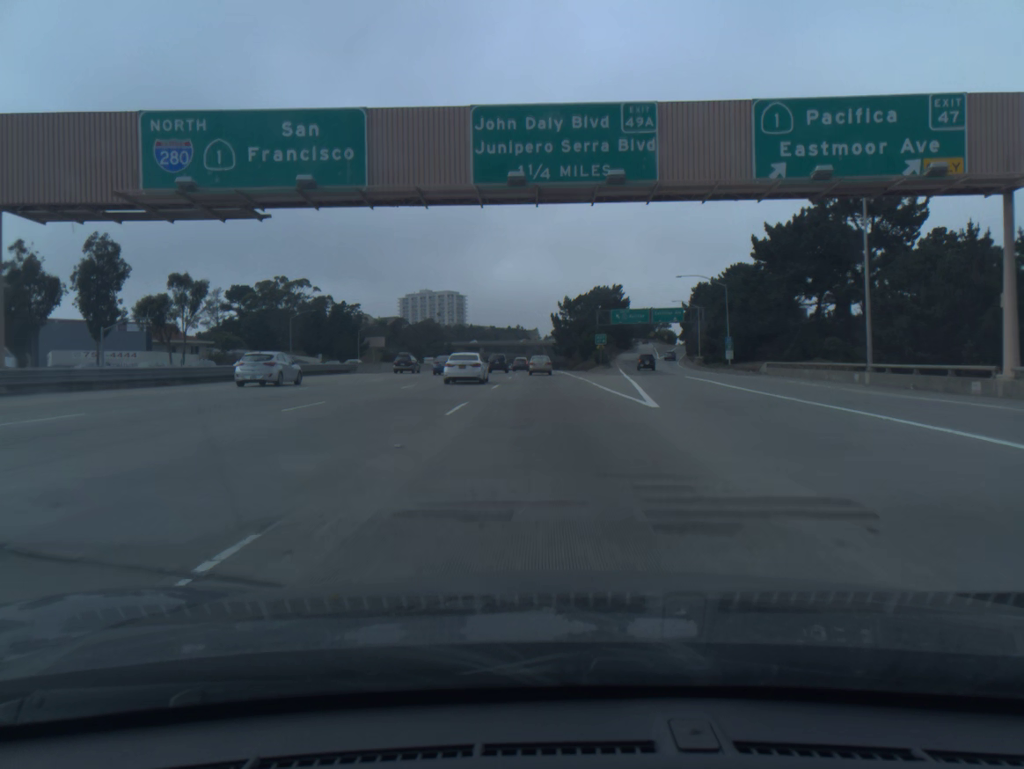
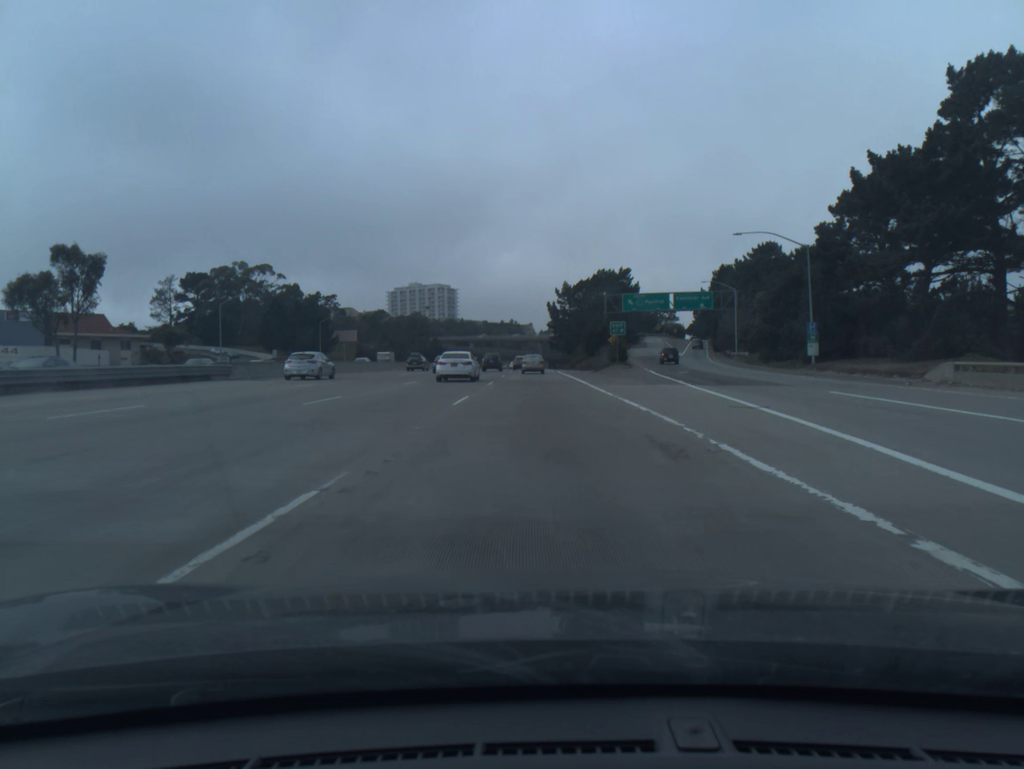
(0.0, +26.9) m; 0°
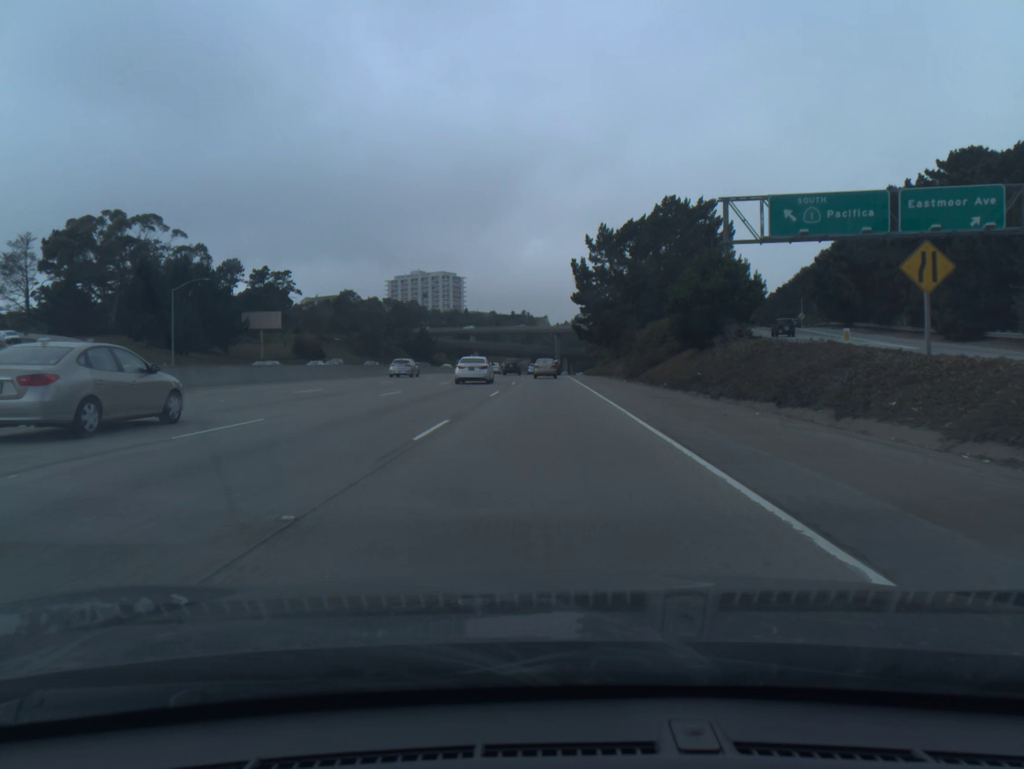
(-0.5, +67.9) m; -1°
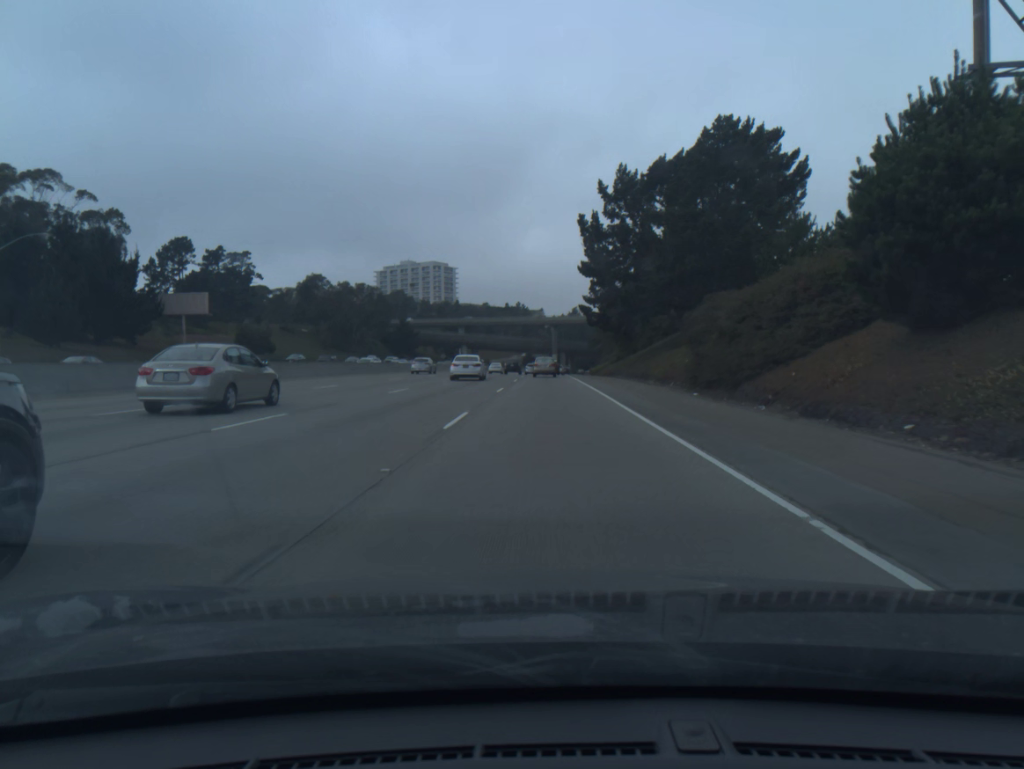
(+0.1, +27.5) m; 0°
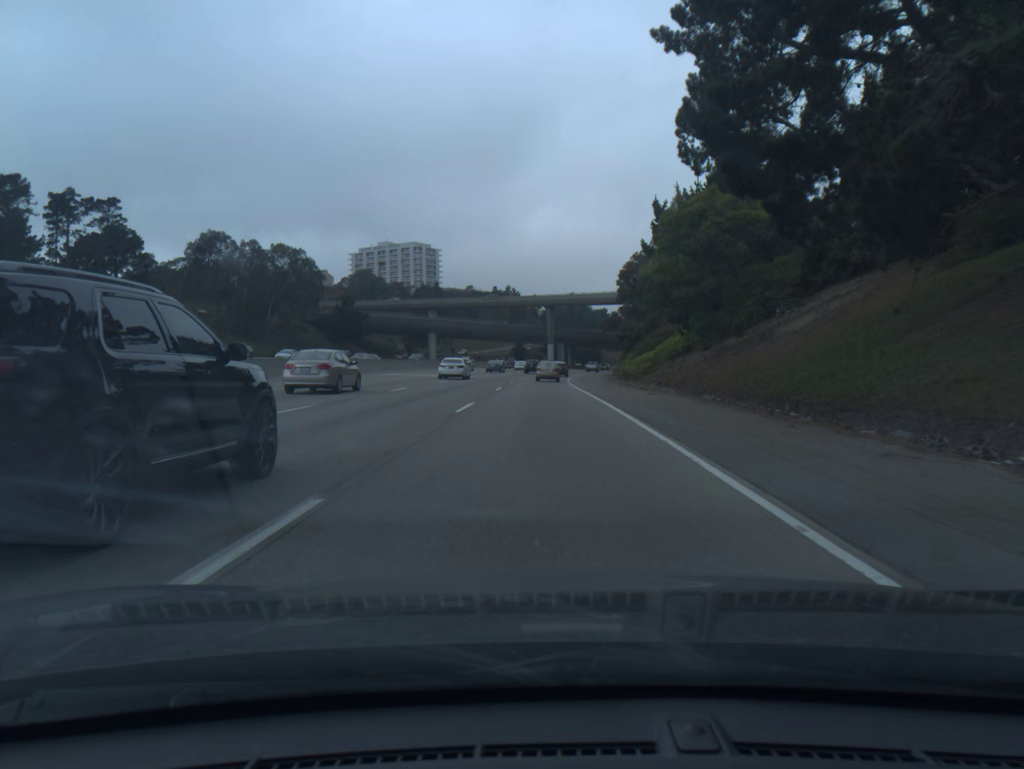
(+0.4, +54.4) m; 0°
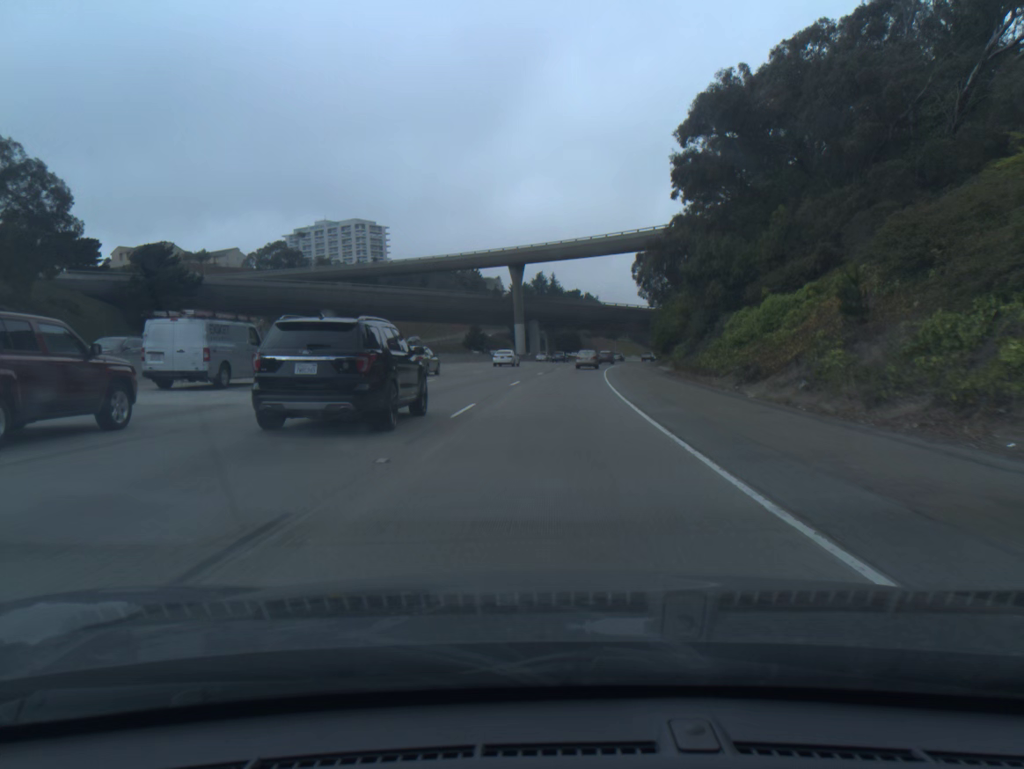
(+0.6, +66.9) m; +2°
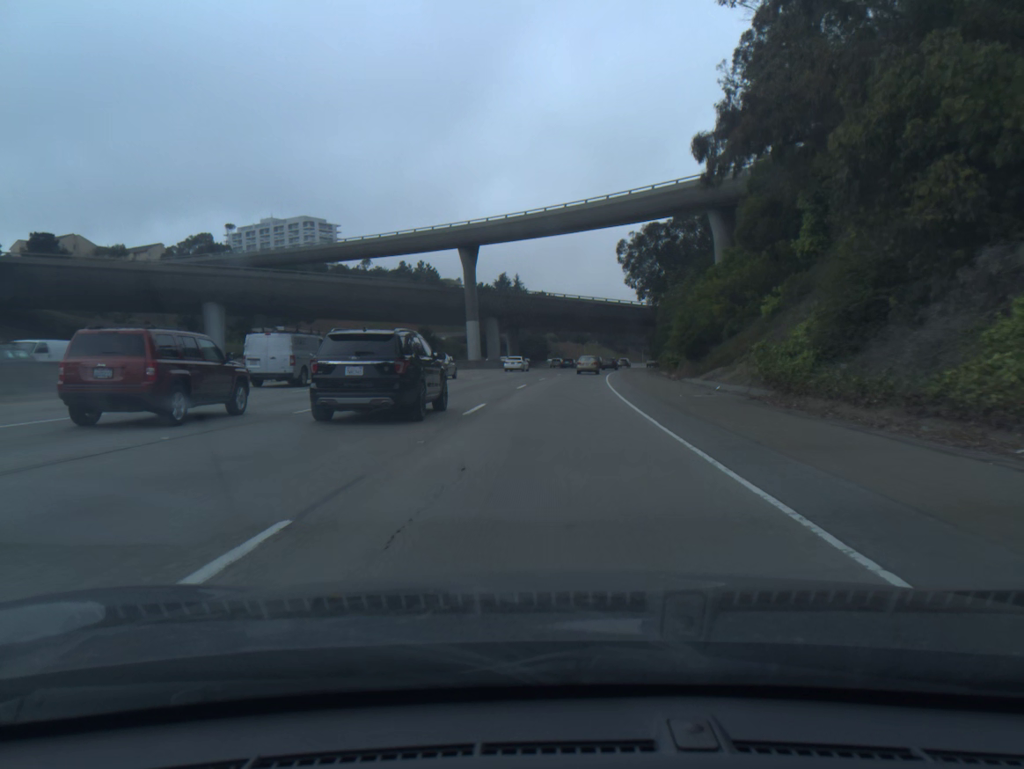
(+0.6, +27.5) m; +3°
